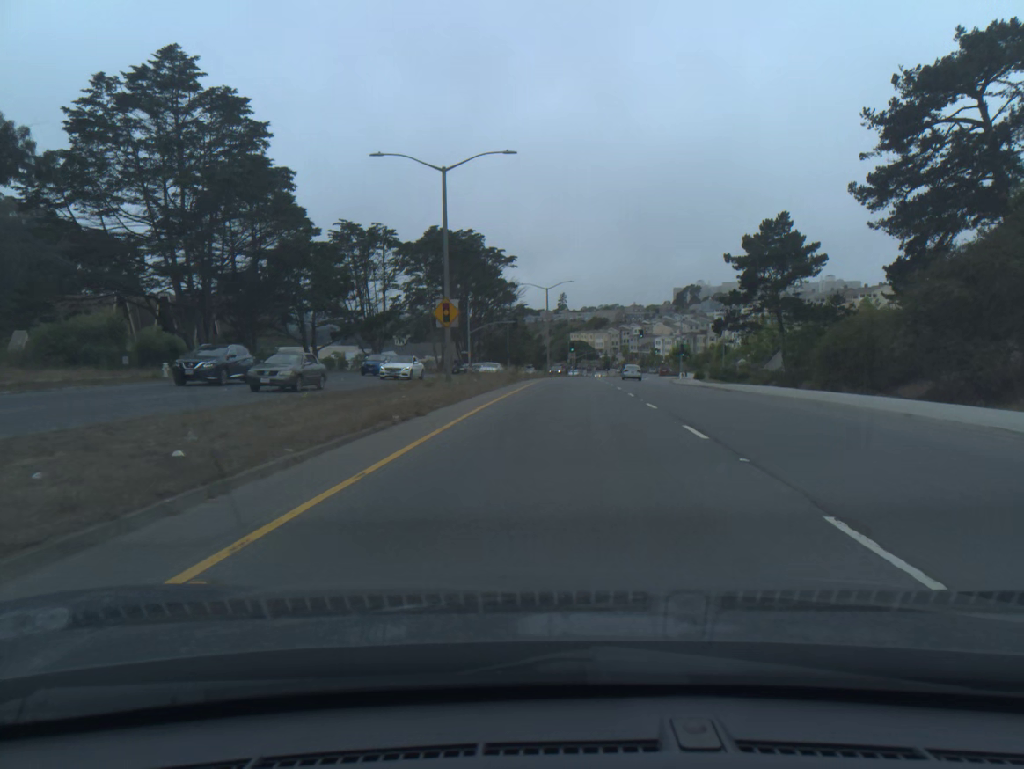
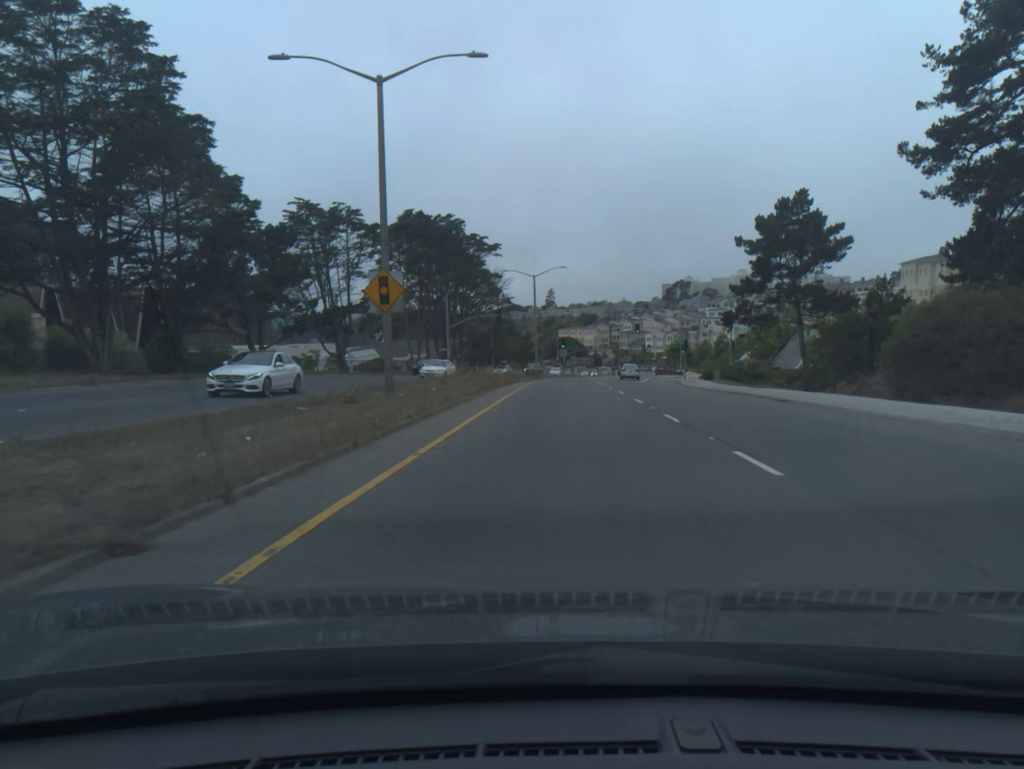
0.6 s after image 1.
(+0.1, +10.4) m; +1°
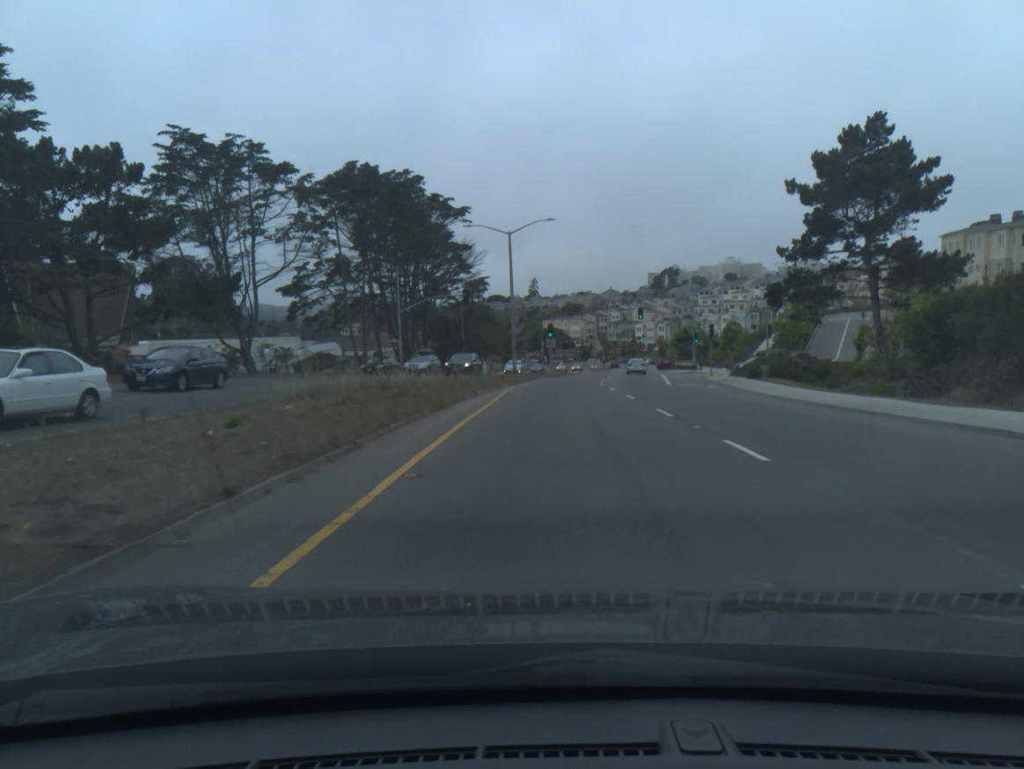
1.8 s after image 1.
(+0.2, +20.3) m; +1°
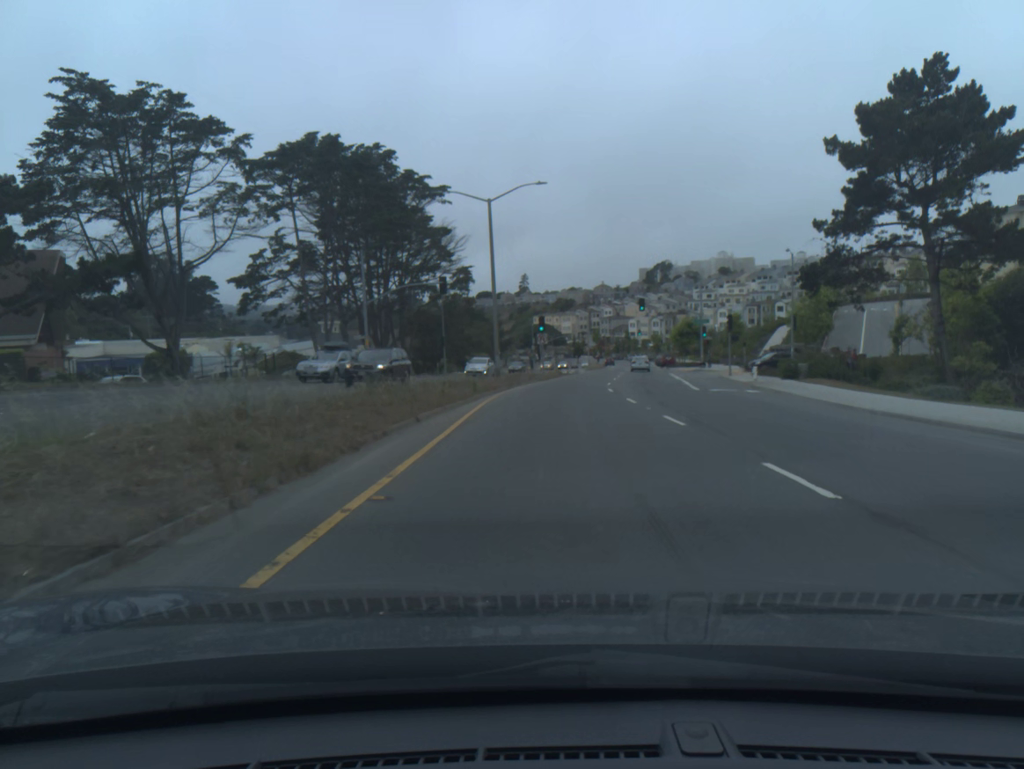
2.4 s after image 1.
(+0.1, +9.6) m; +1°
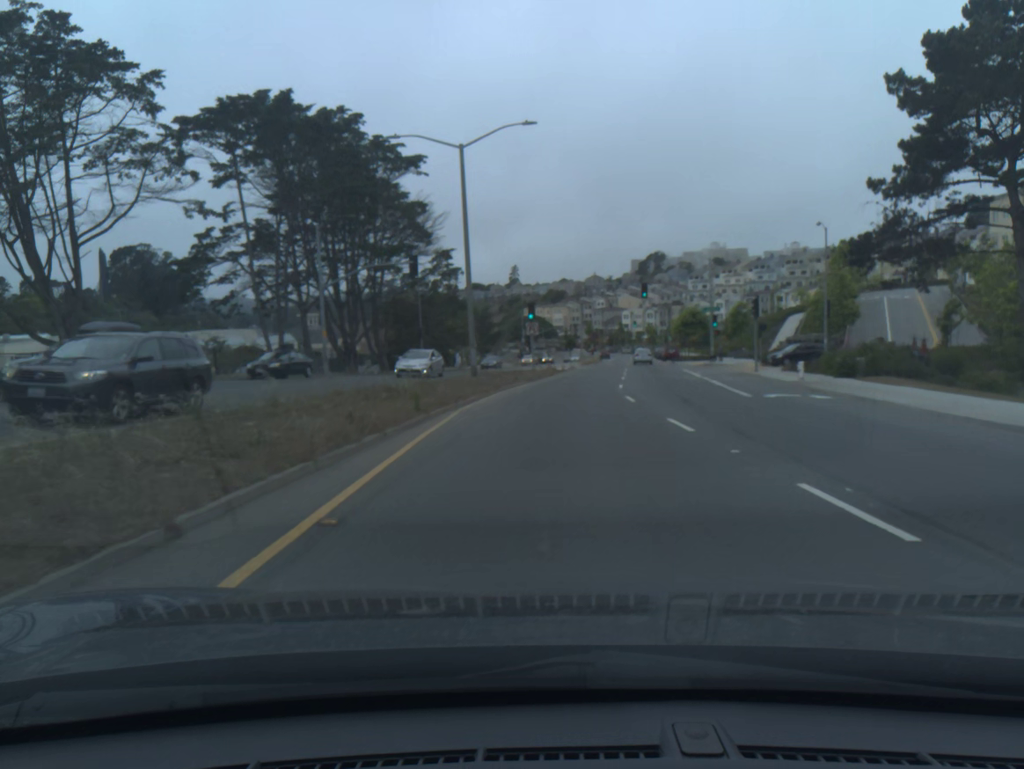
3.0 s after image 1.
(0.0, +9.1) m; +1°
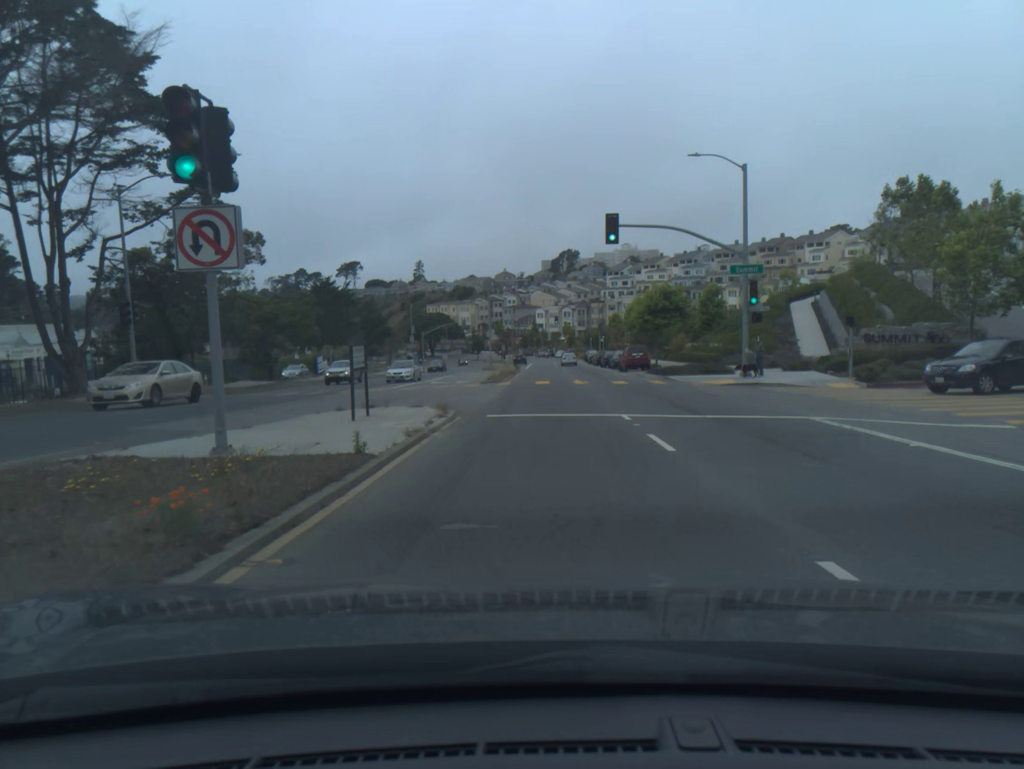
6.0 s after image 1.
(+2.1, +38.8) m; +6°
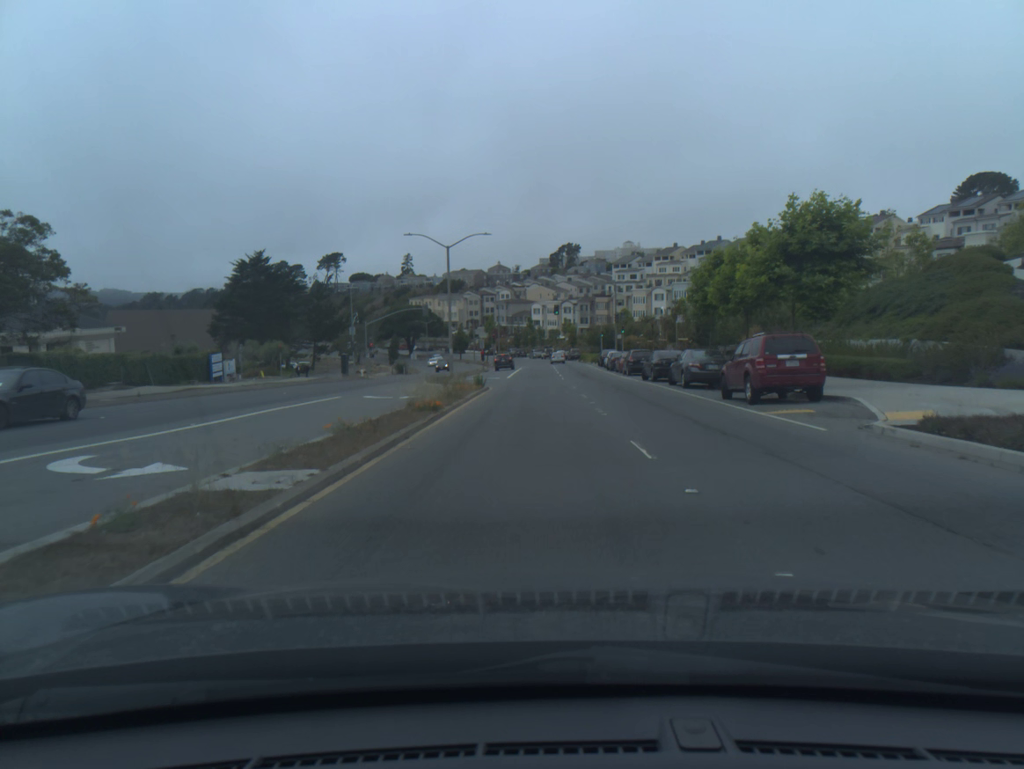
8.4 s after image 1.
(+0.3, +33.5) m; 0°
